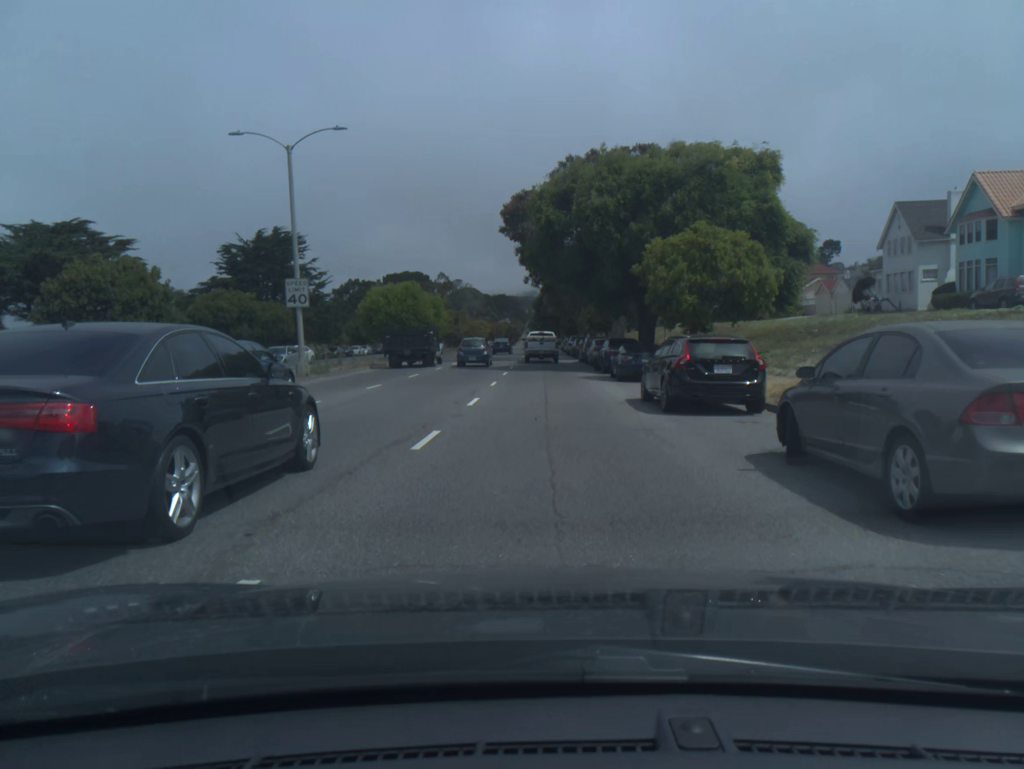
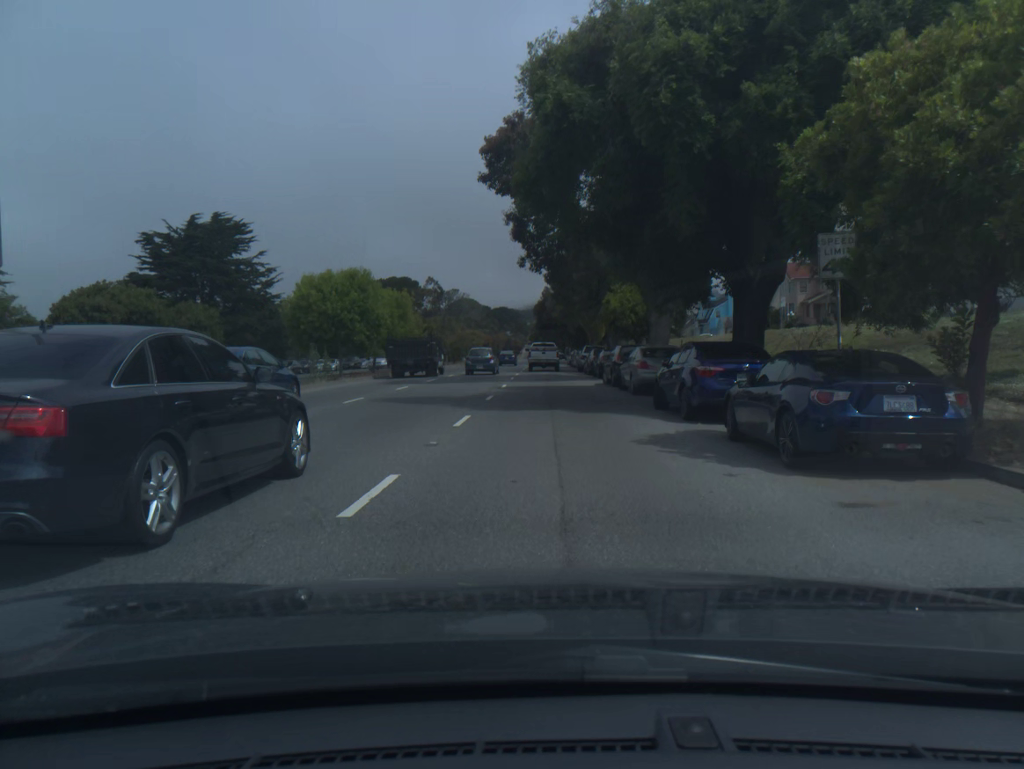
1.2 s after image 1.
(0.0, +17.8) m; 0°
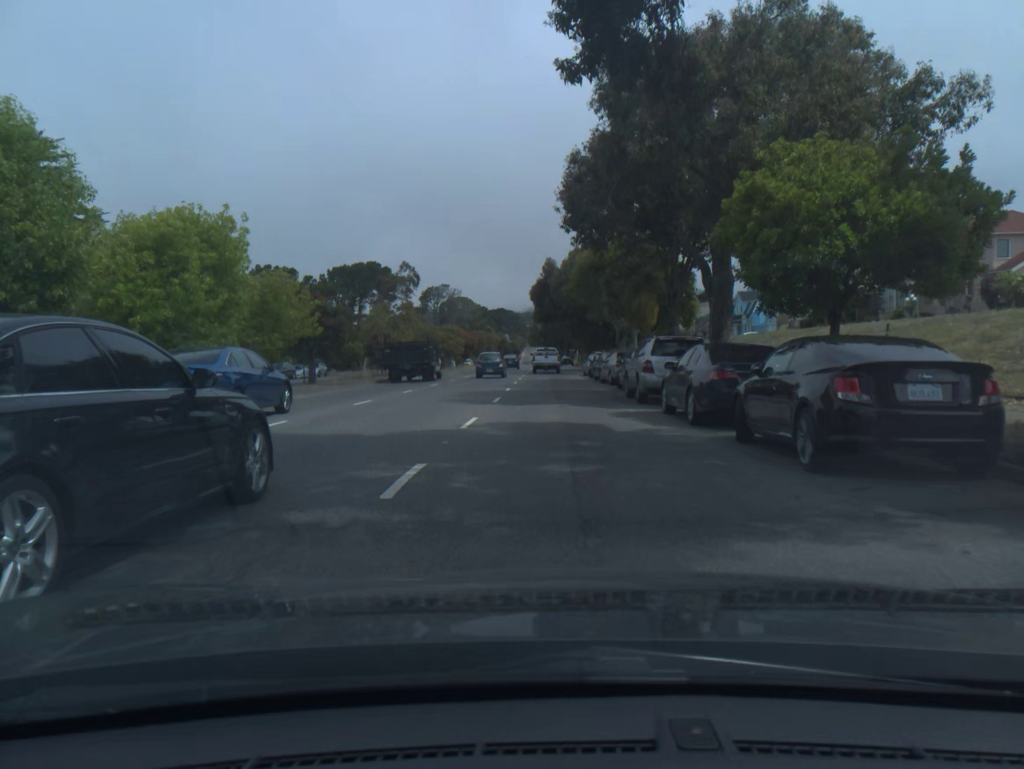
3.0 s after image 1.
(0.0, +28.9) m; 0°
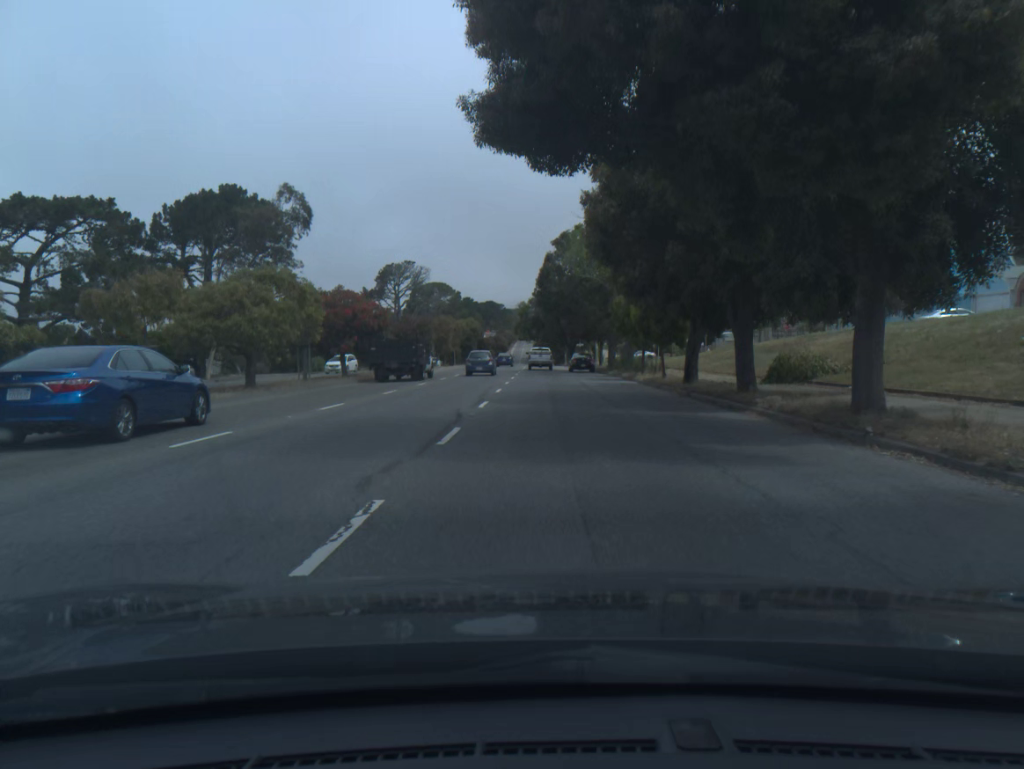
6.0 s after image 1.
(+0.2, +53.0) m; +1°
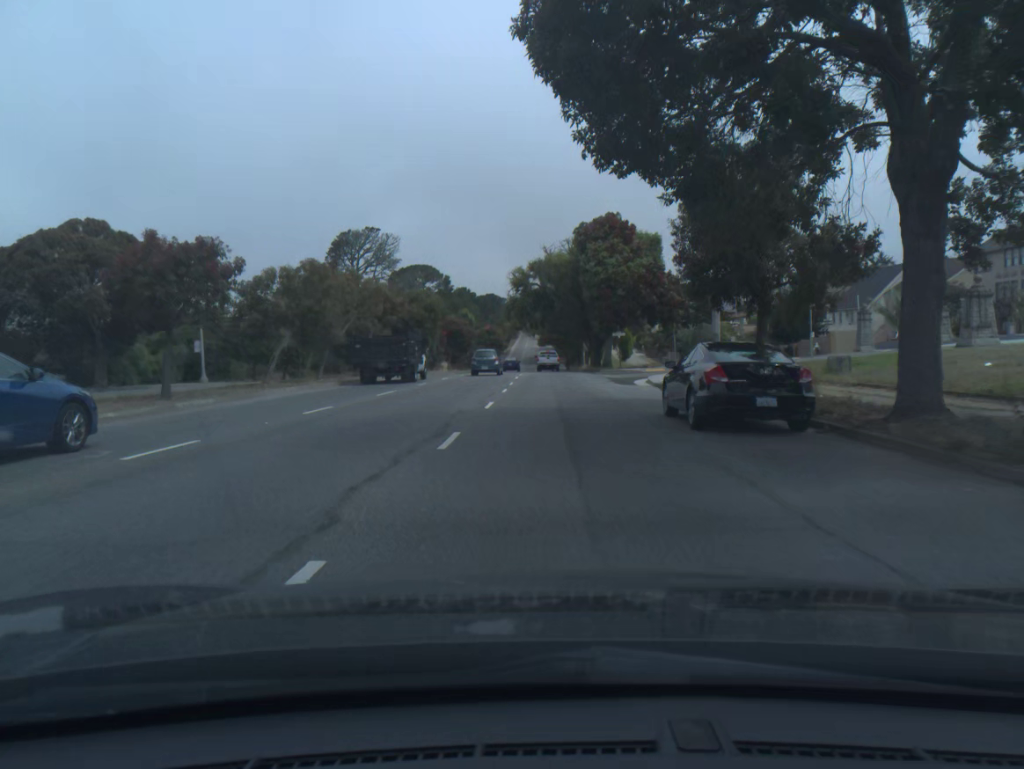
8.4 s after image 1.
(-0.2, +45.2) m; 0°
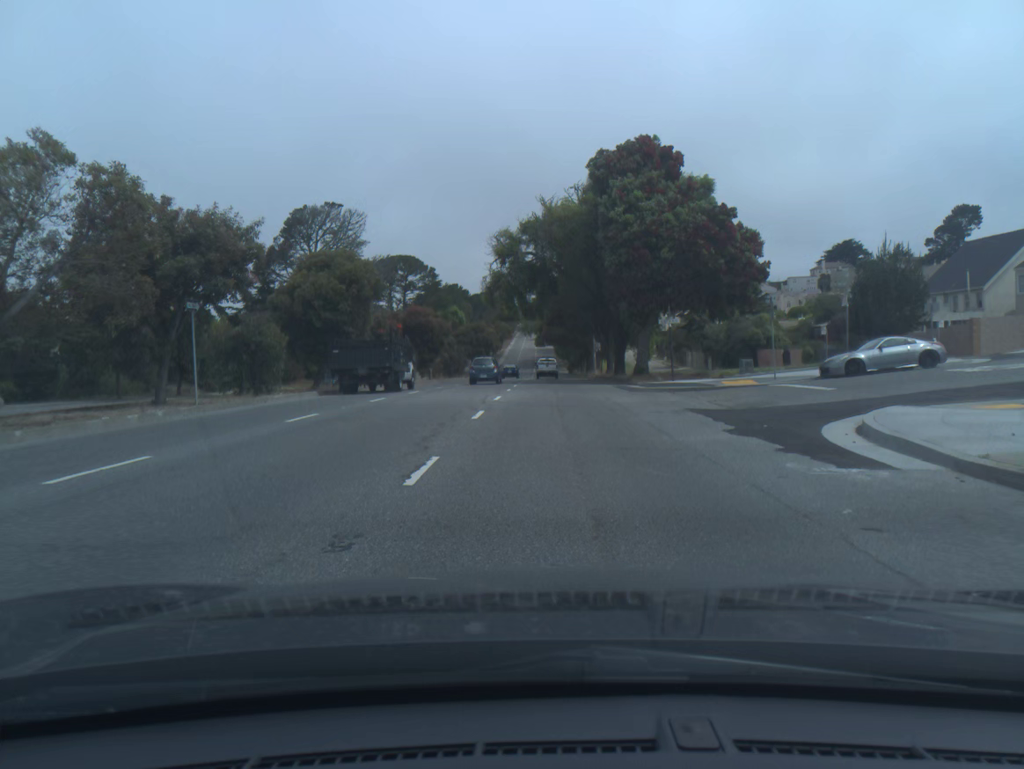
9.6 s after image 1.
(0.0, +23.4) m; 0°
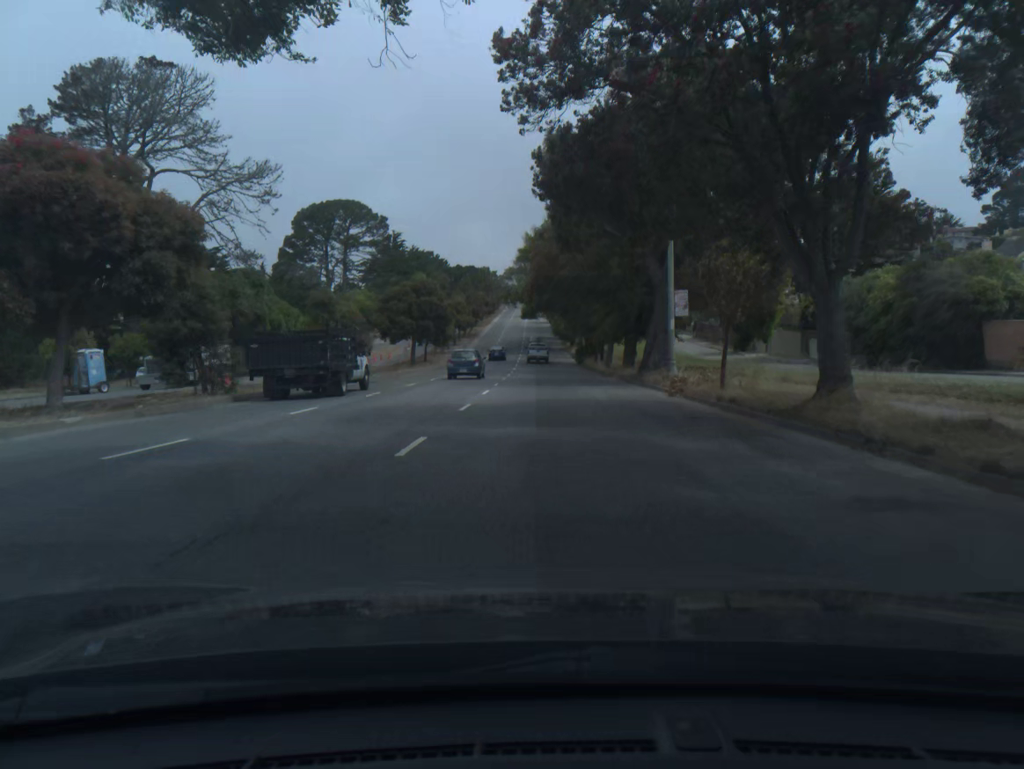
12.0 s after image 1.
(+0.3, +48.8) m; 0°
